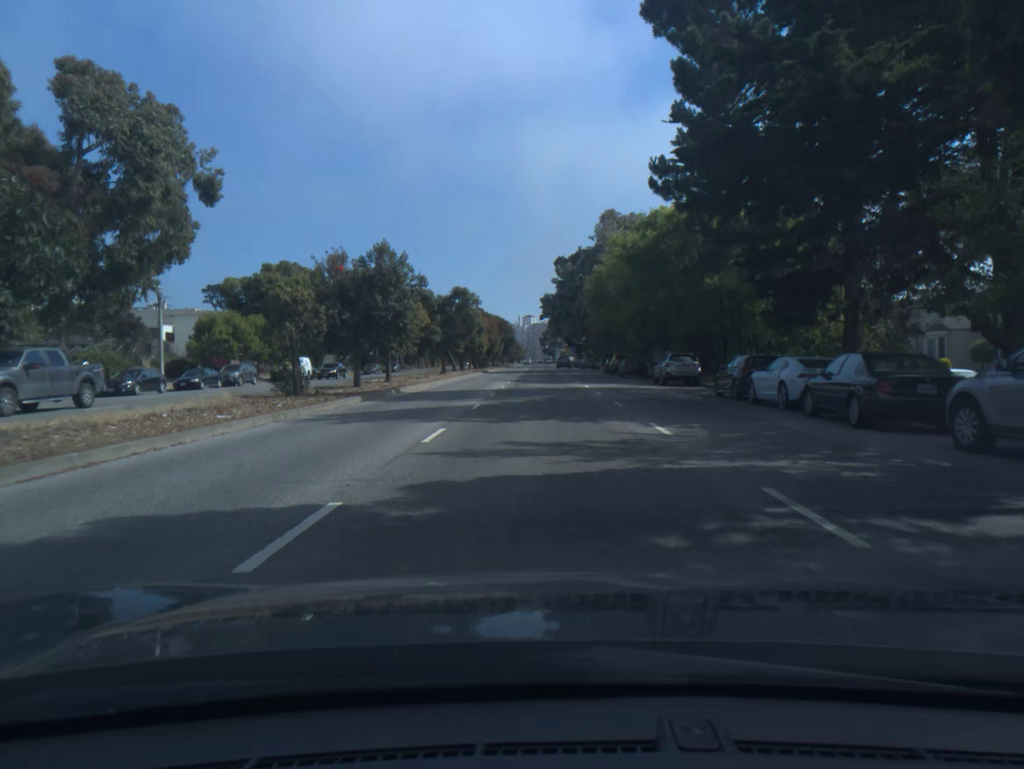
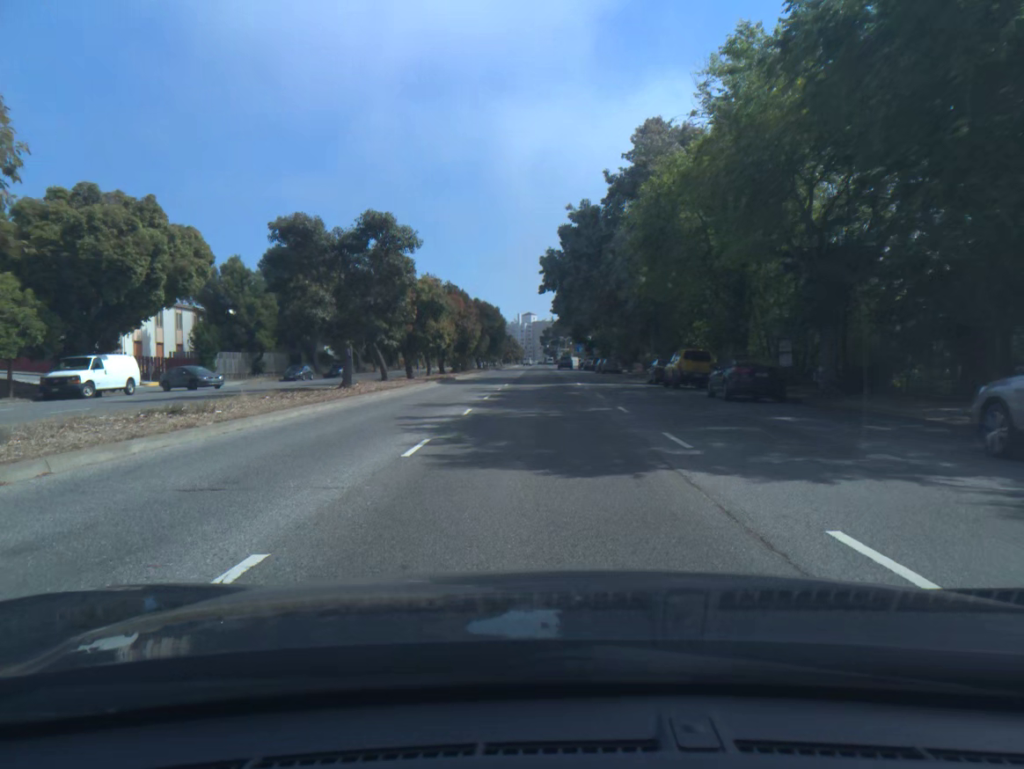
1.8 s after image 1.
(+0.2, +30.2) m; 0°
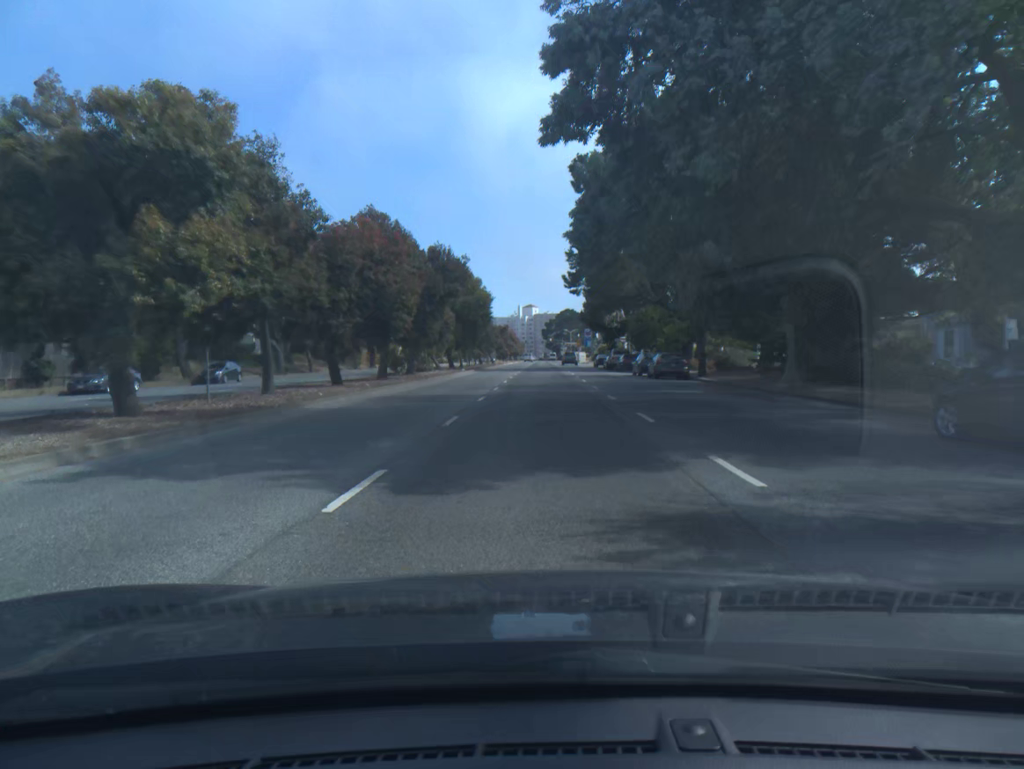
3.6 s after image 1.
(-0.2, +32.1) m; -1°
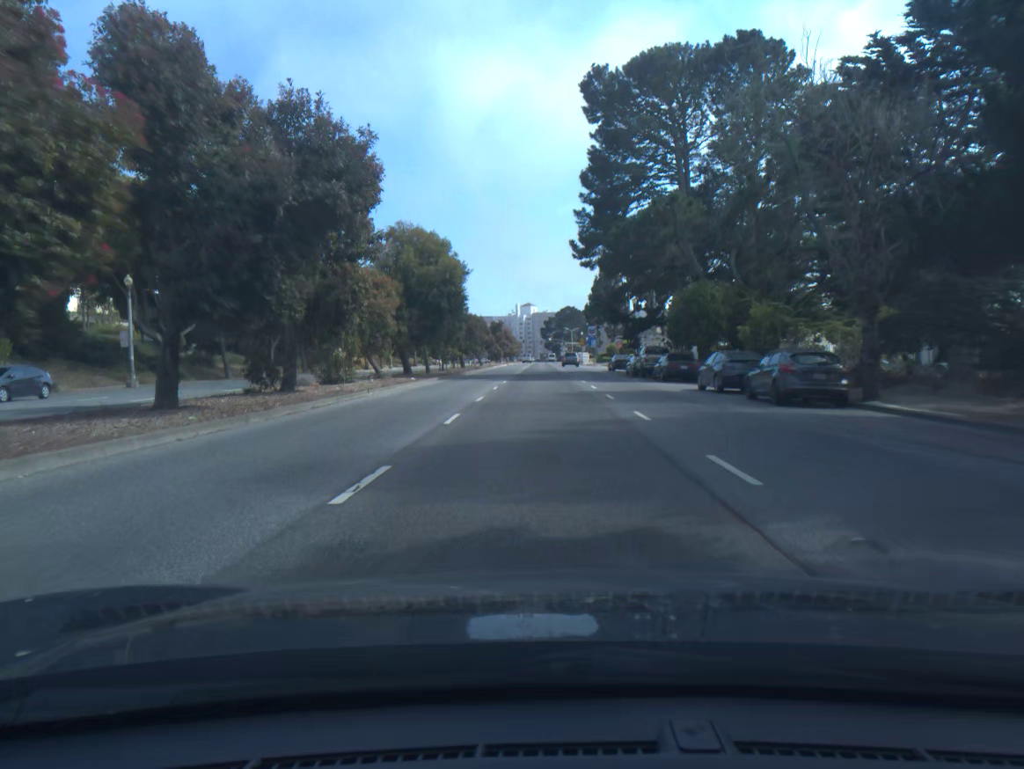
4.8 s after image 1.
(0.0, +21.5) m; 0°
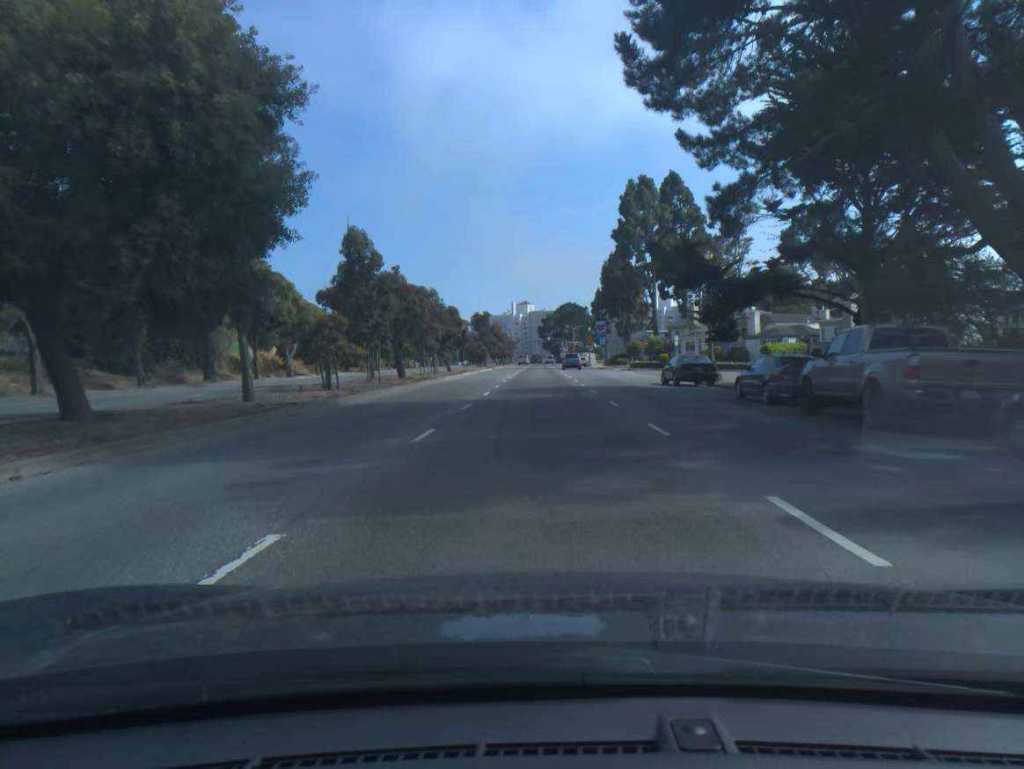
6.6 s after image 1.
(+0.1, +31.9) m; 0°
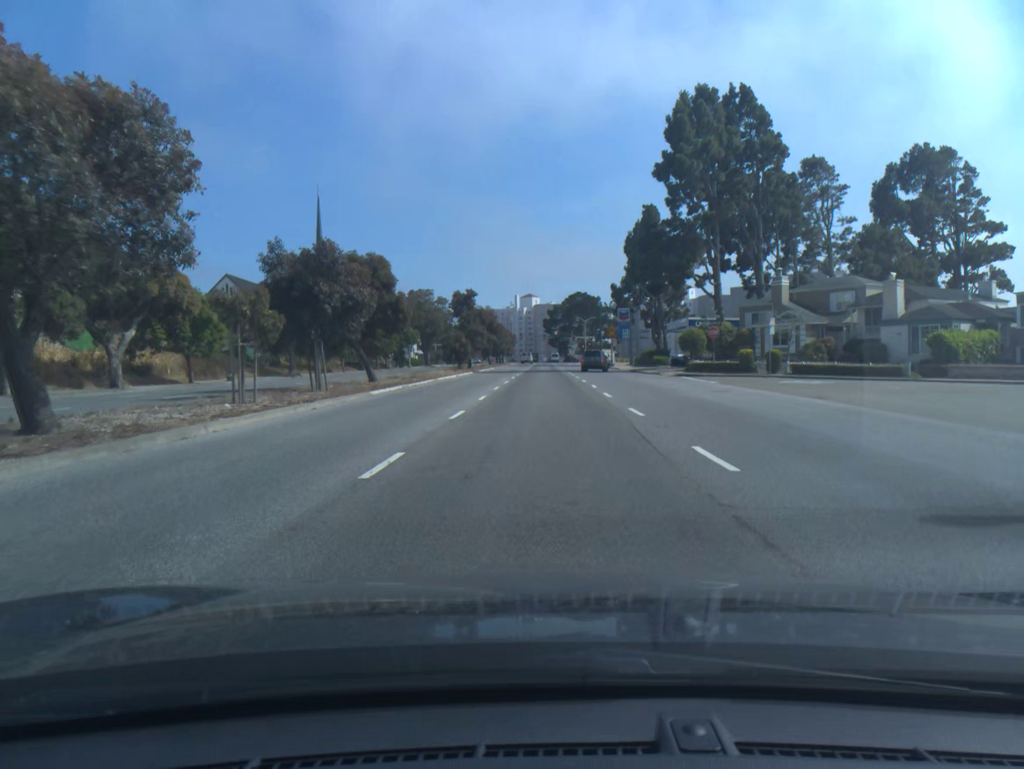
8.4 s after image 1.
(-0.1, +31.9) m; 0°
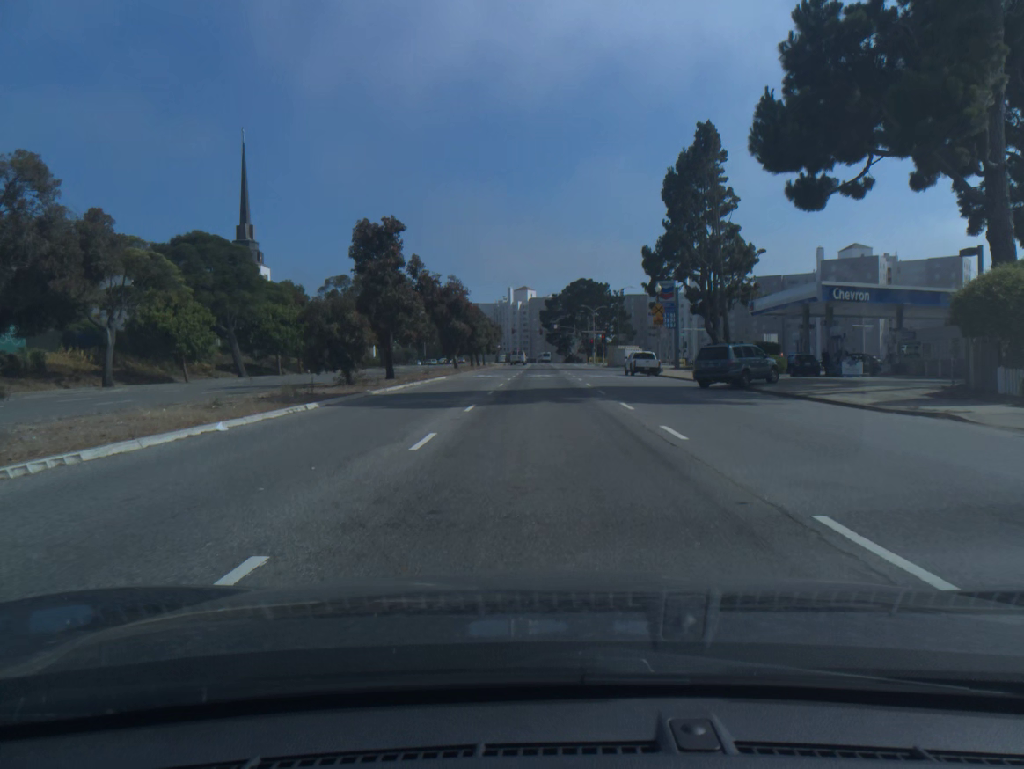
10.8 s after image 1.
(0.0, +41.0) m; 0°
